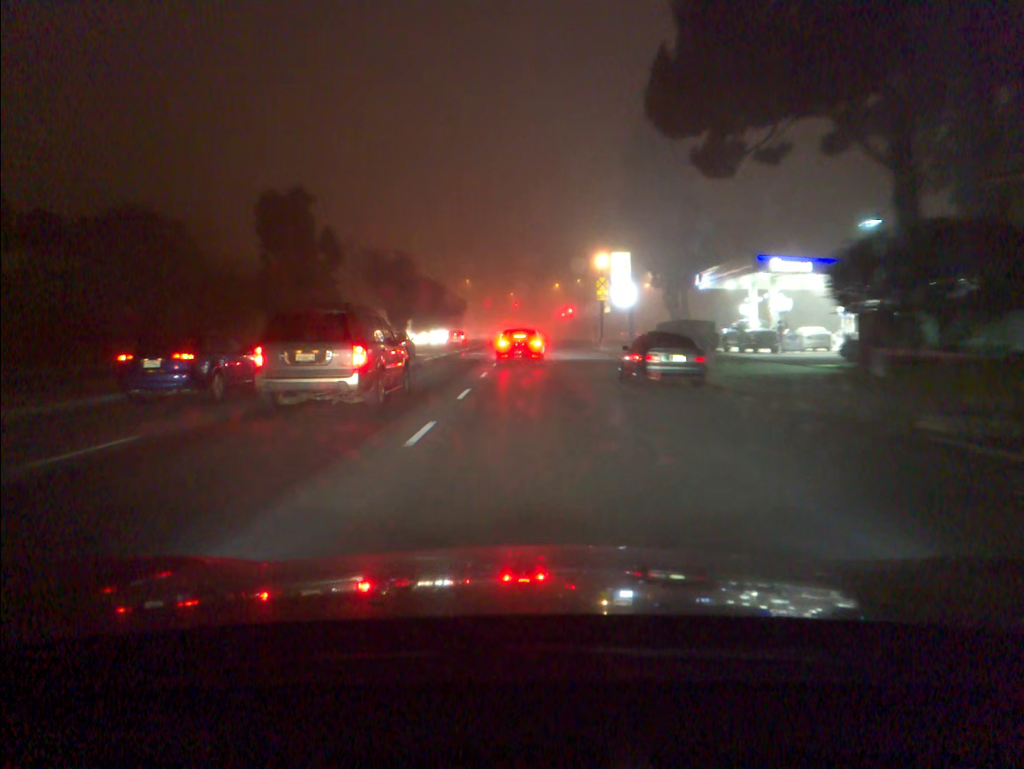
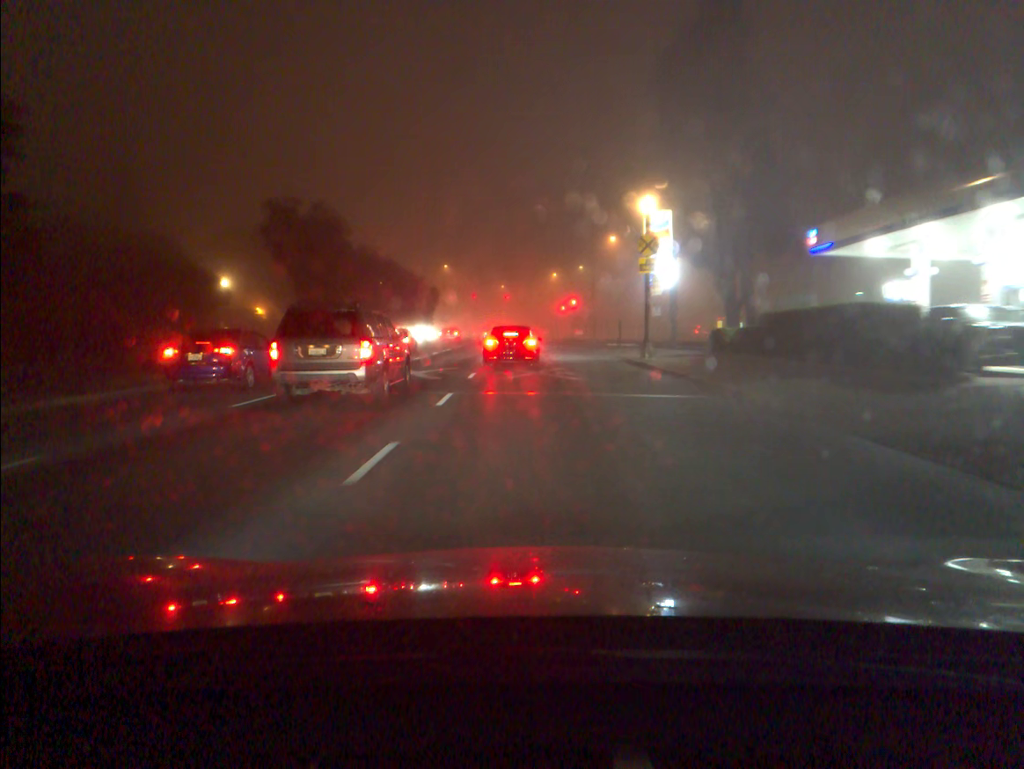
(+0.1, +23.6) m; 0°
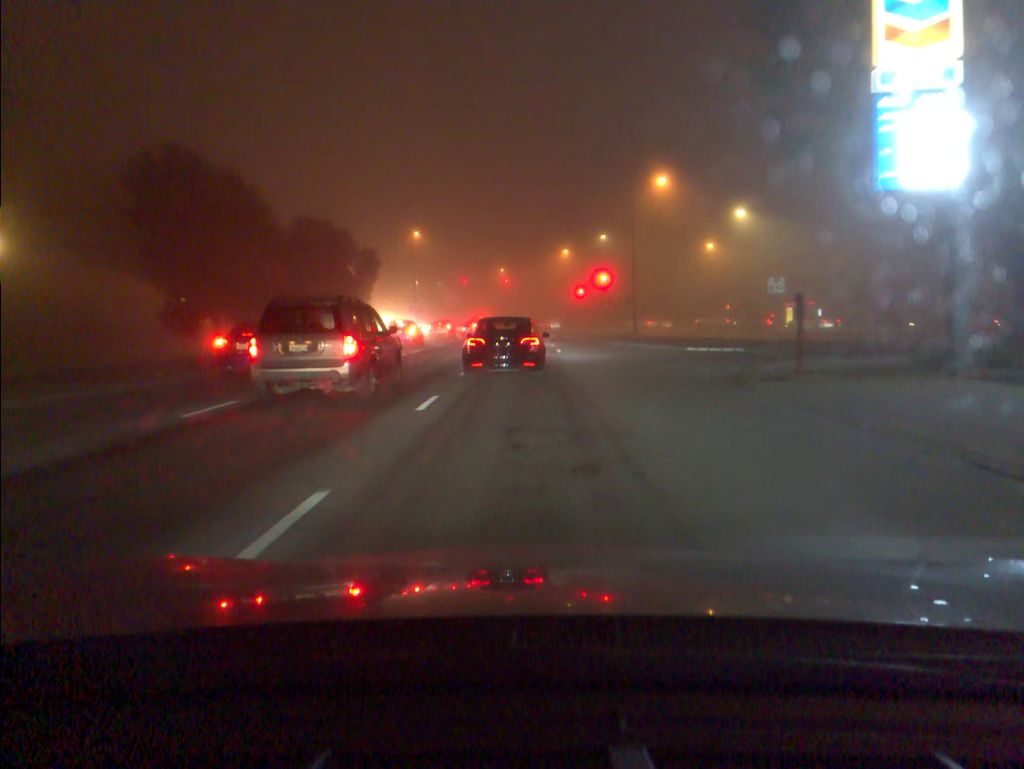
(-0.1, +32.0) m; 0°
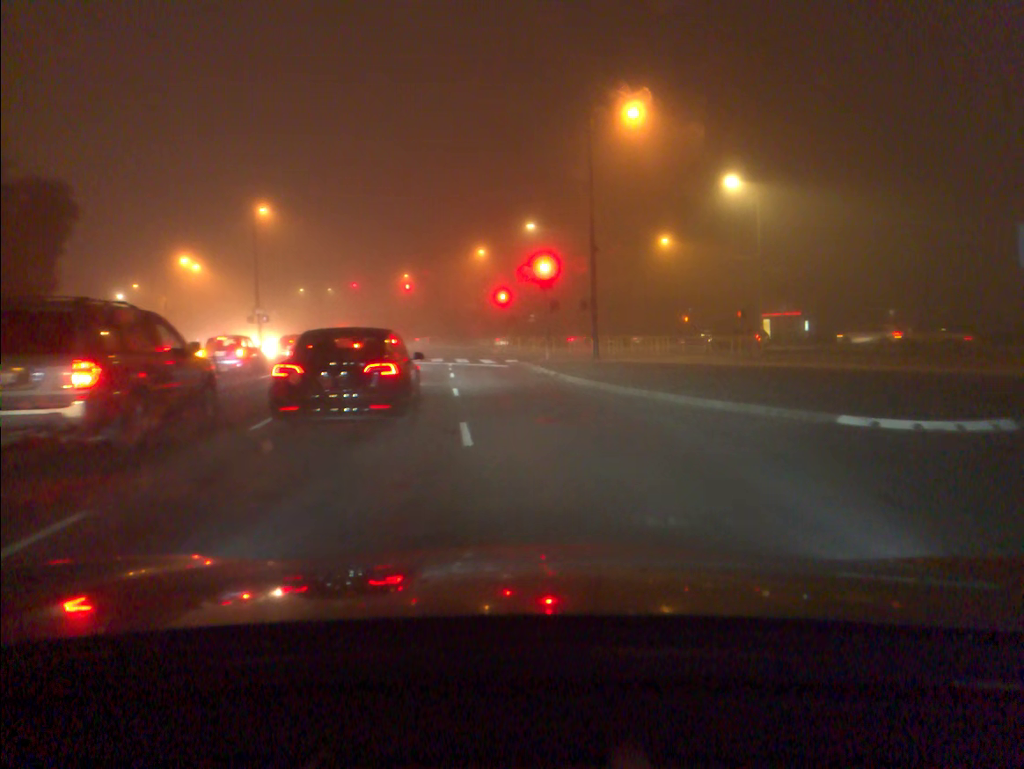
(+0.9, +23.2) m; +7°
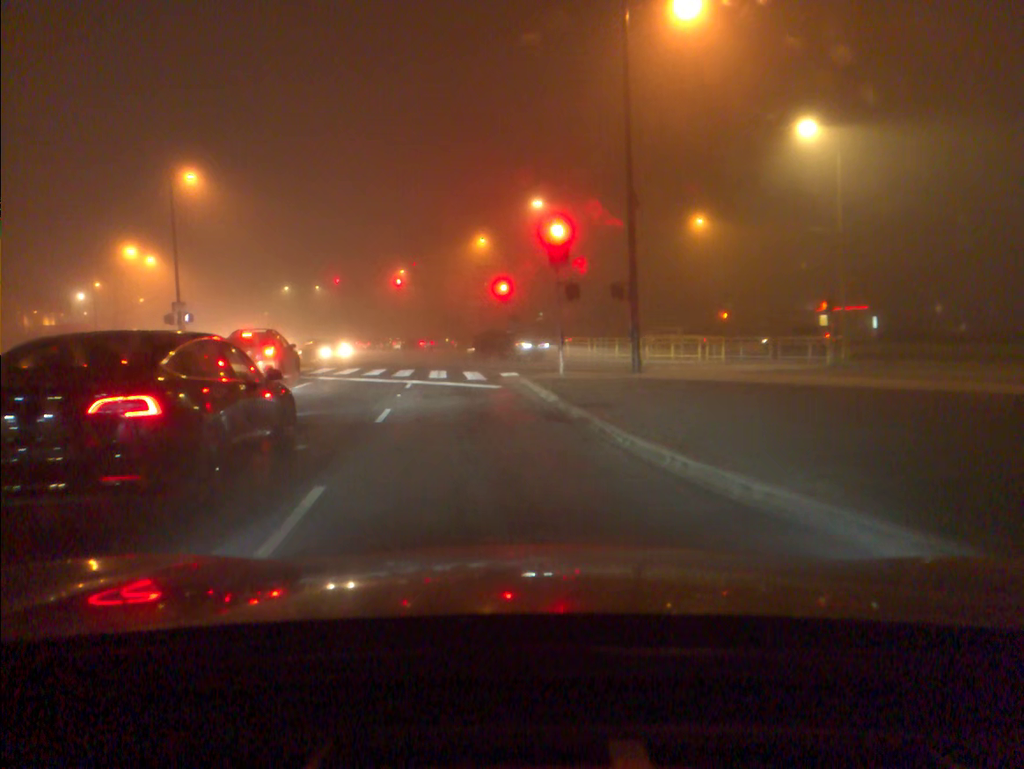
(+0.1, +12.3) m; -1°
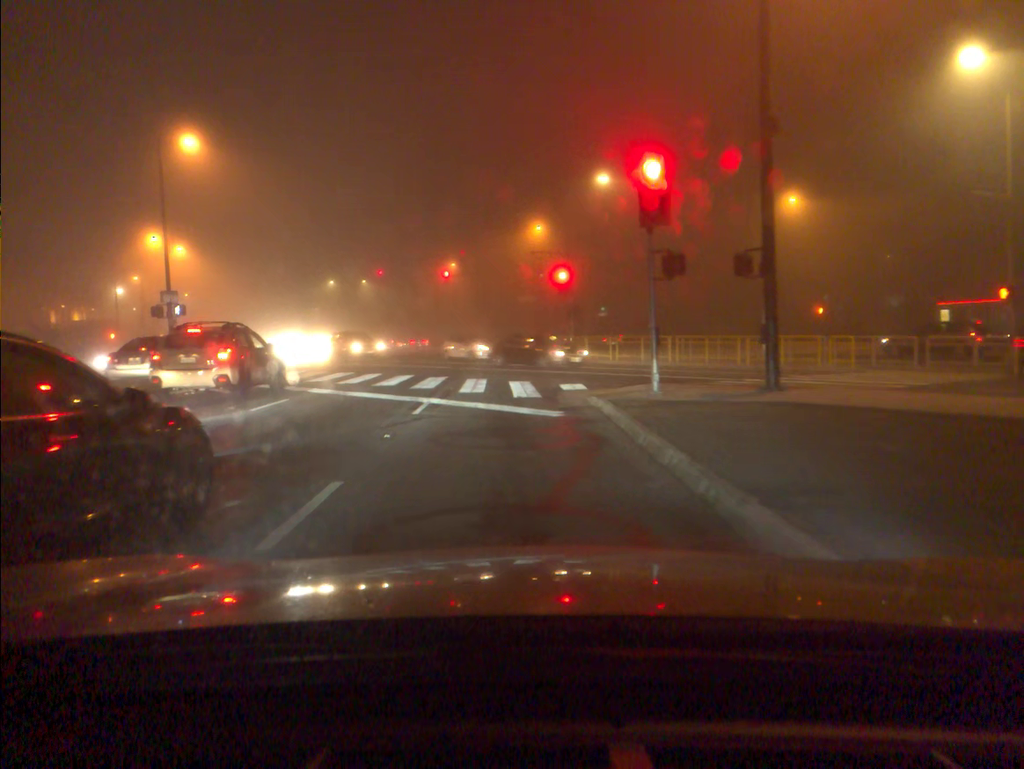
(-0.3, +7.7) m; -5°
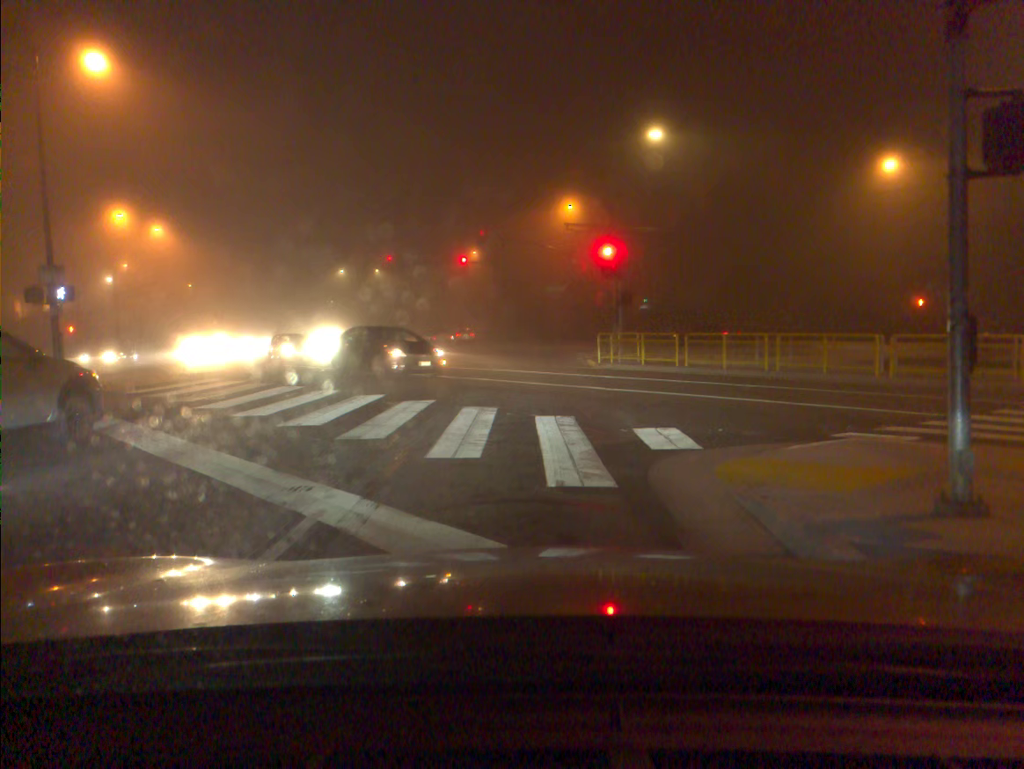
(-0.1, +9.8) m; -1°
